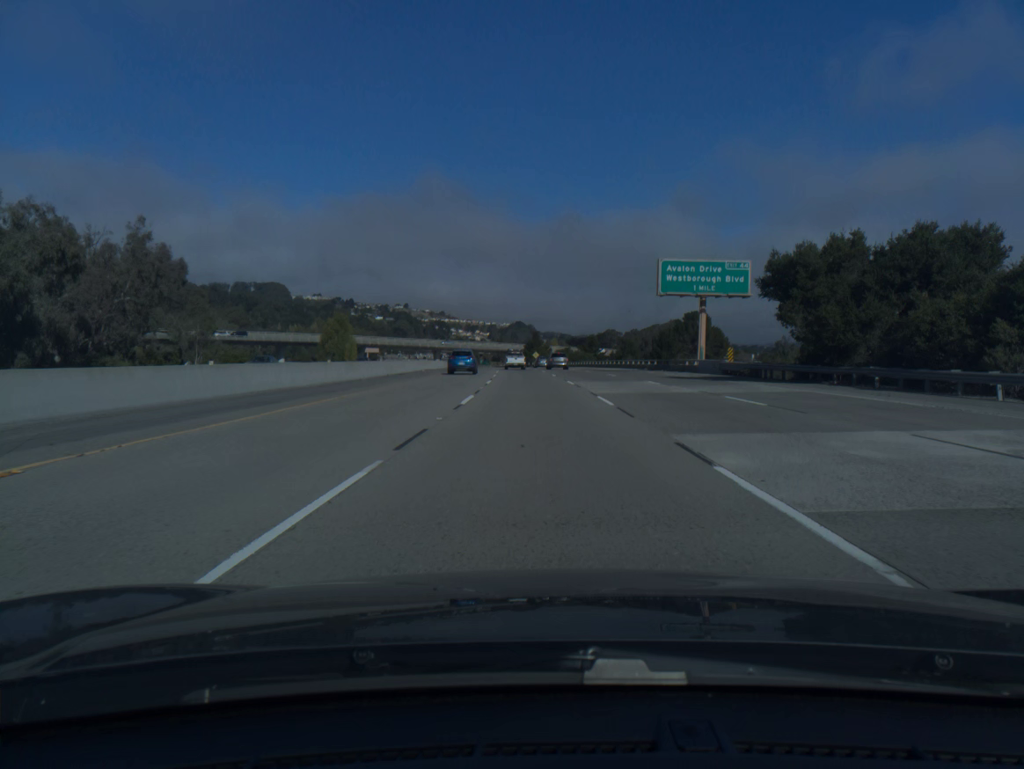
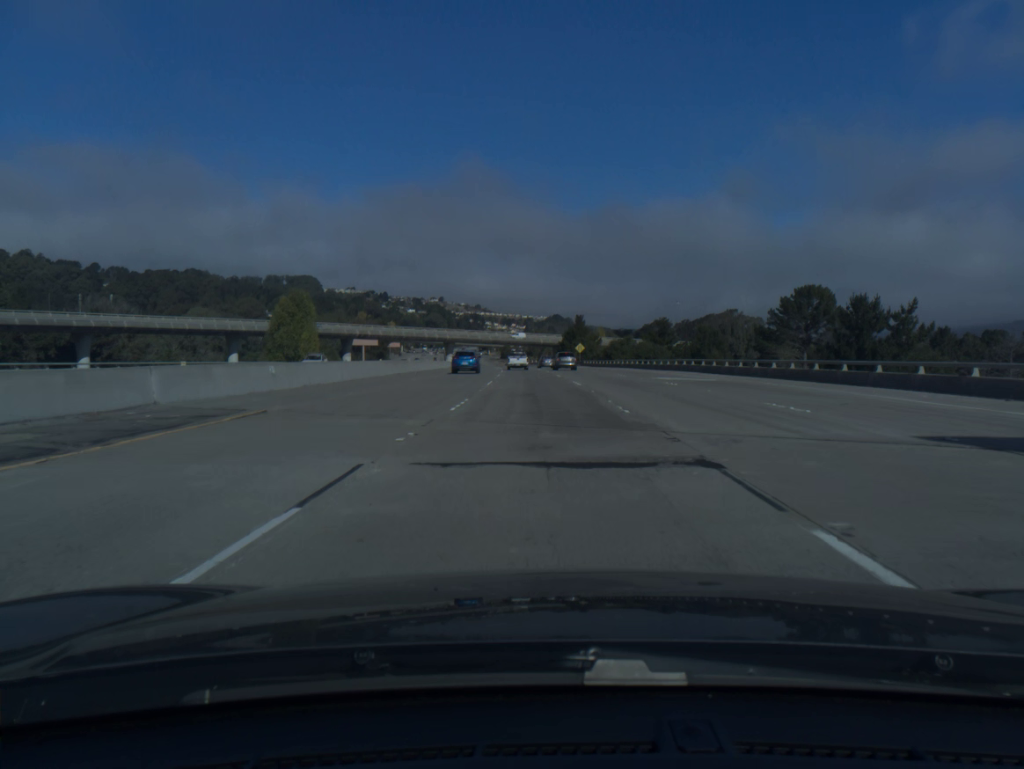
(-1.4, +61.1) m; -3°
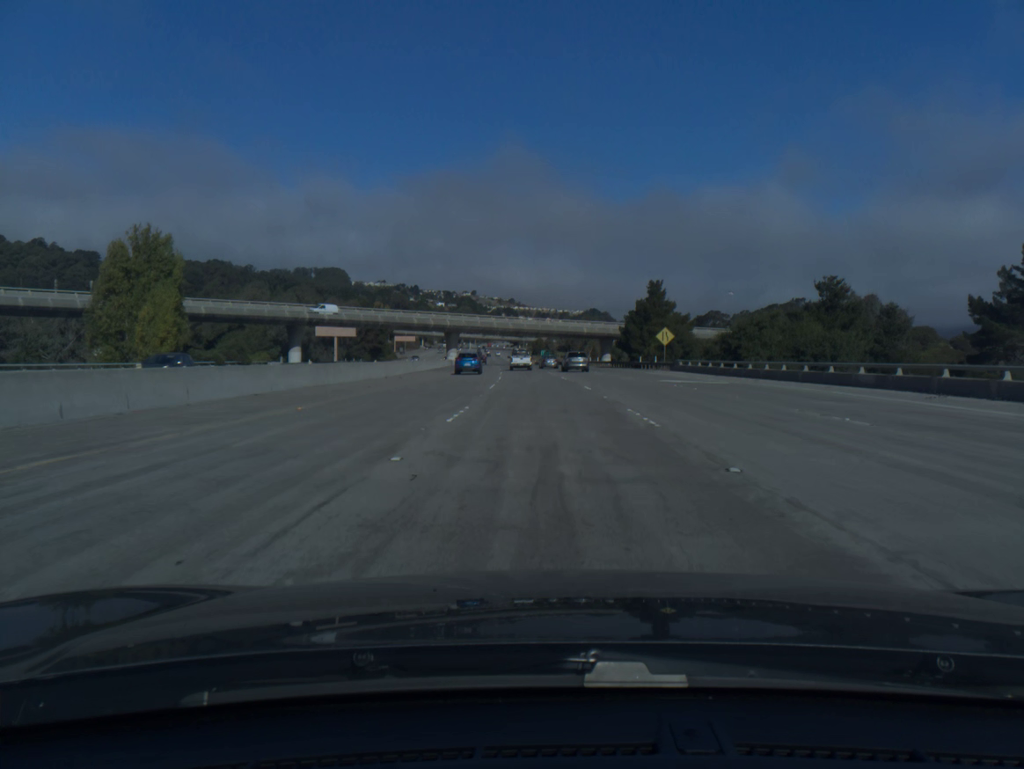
(-1.4, +61.0) m; -3°
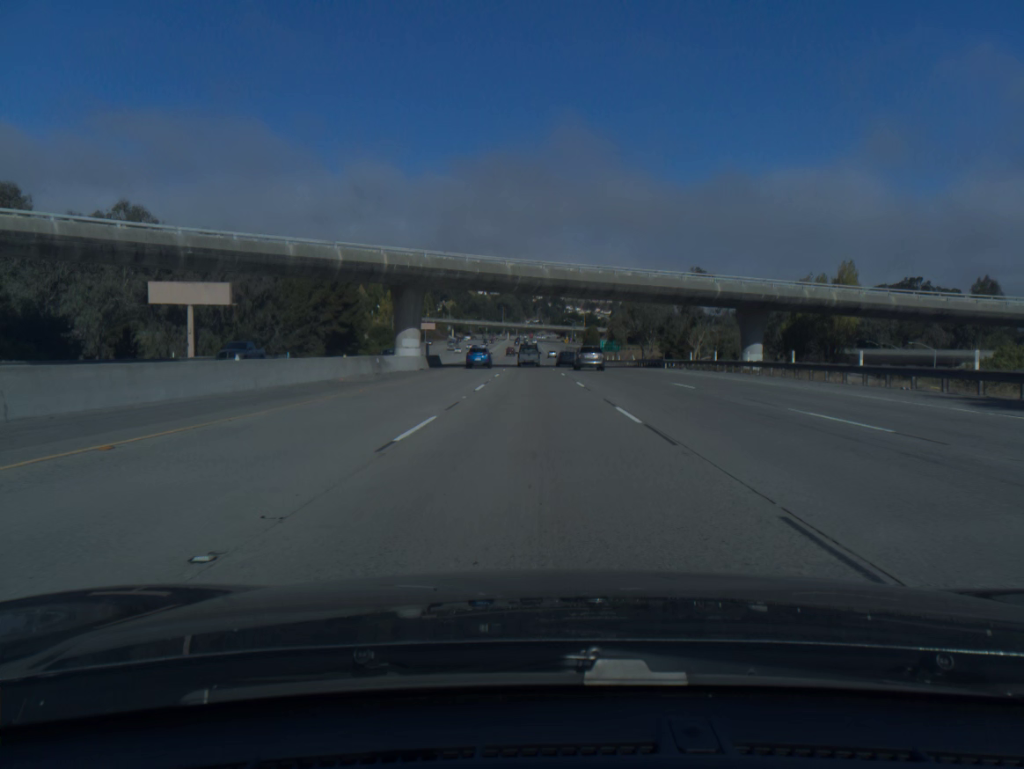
(-2.2, +80.9) m; -3°
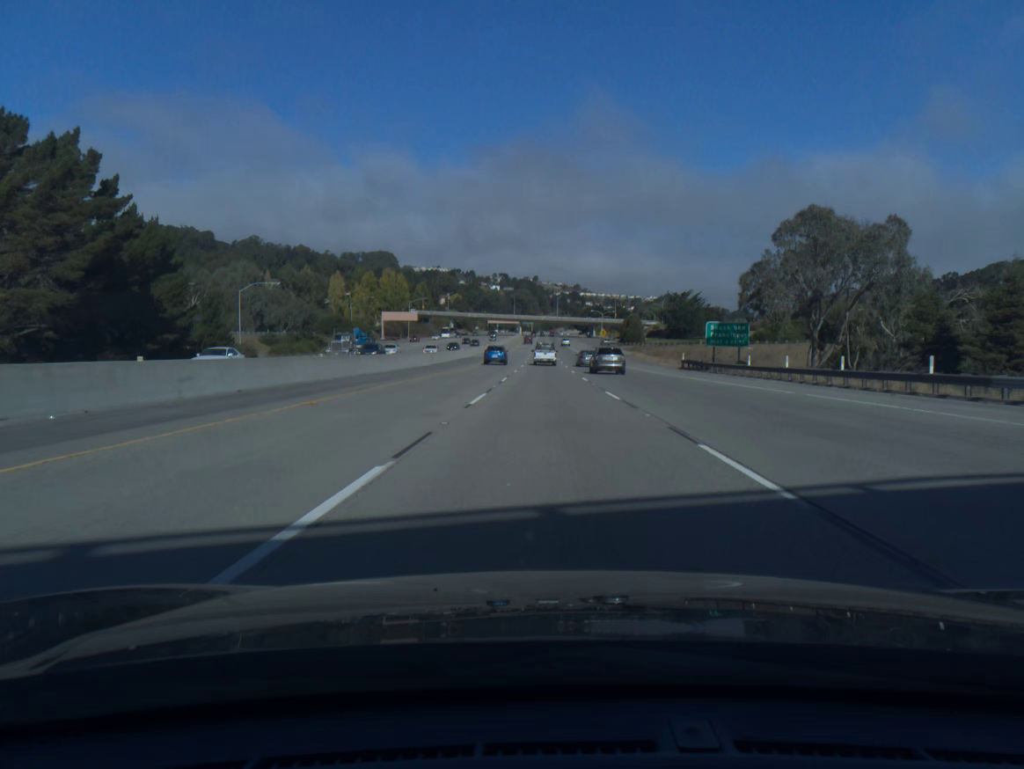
(-1.5, +80.2) m; -1°
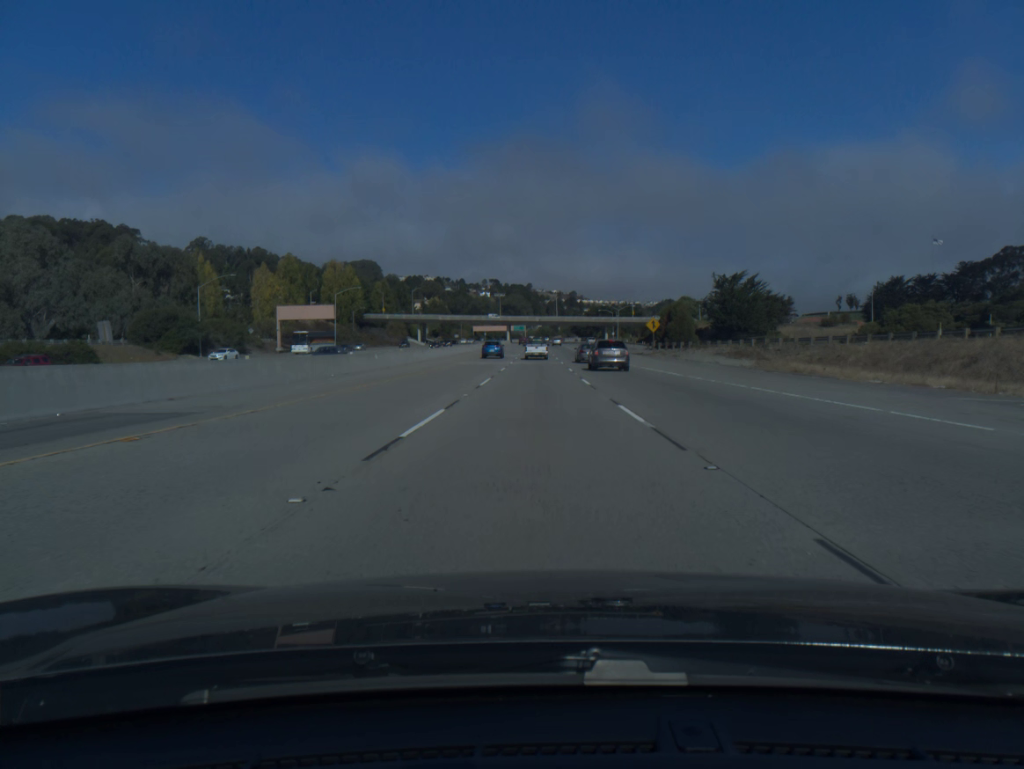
(+0.4, +80.0) m; 0°
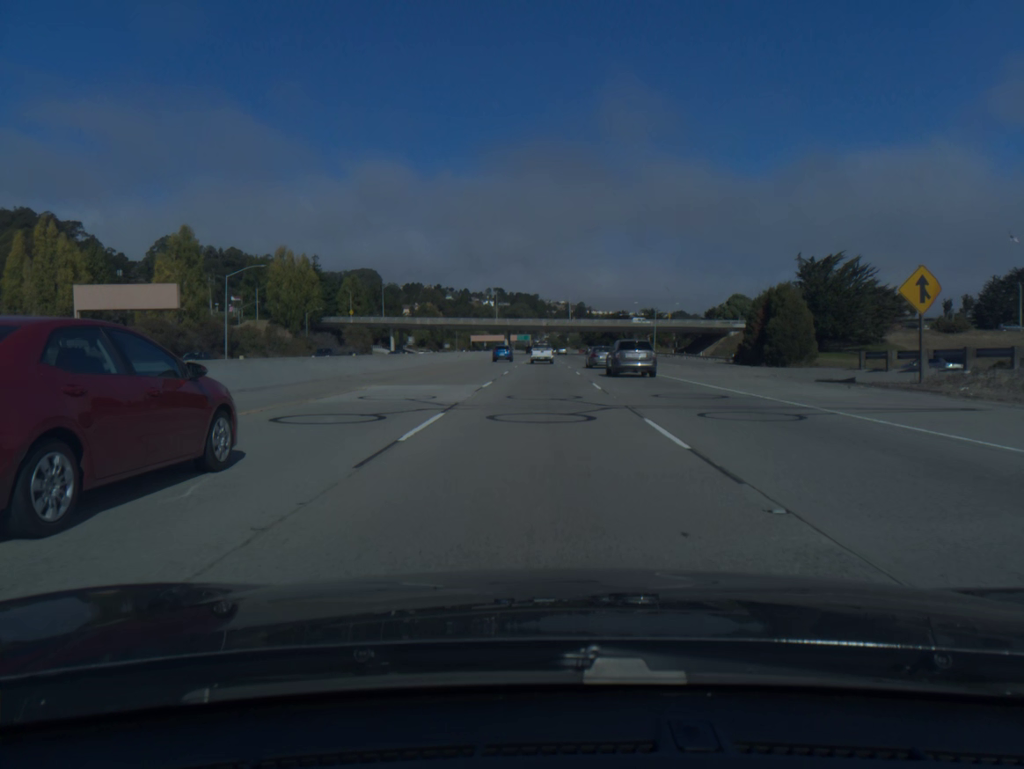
(-0.3, +59.6) m; 0°
